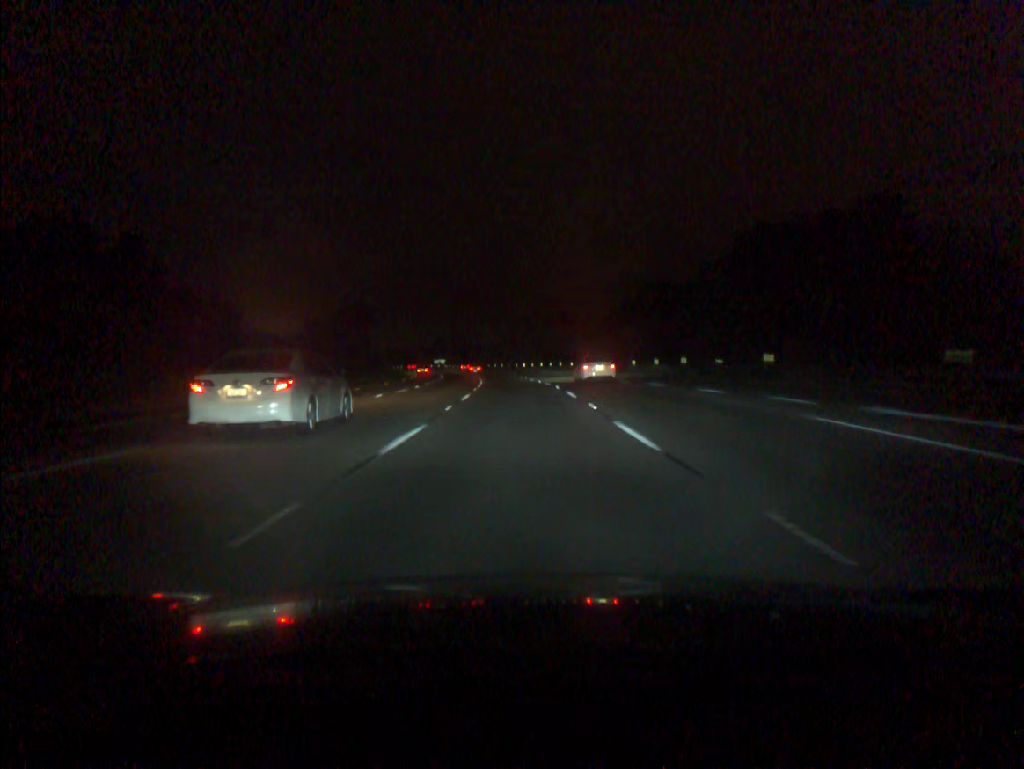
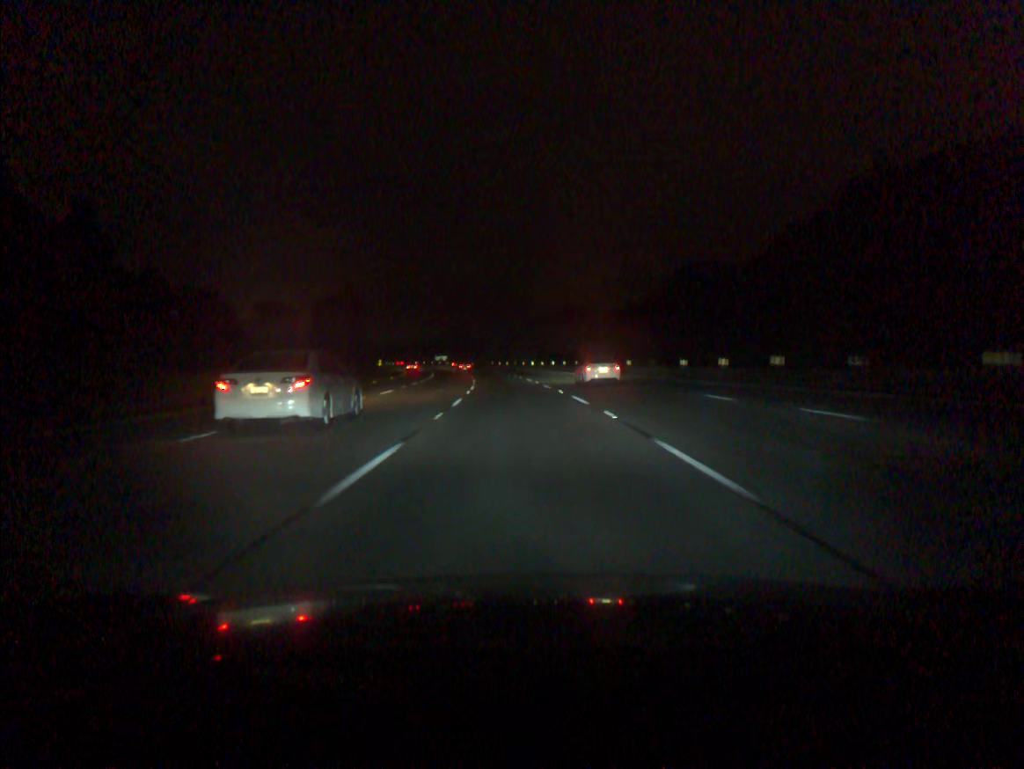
(-0.1, +18.2) m; 0°
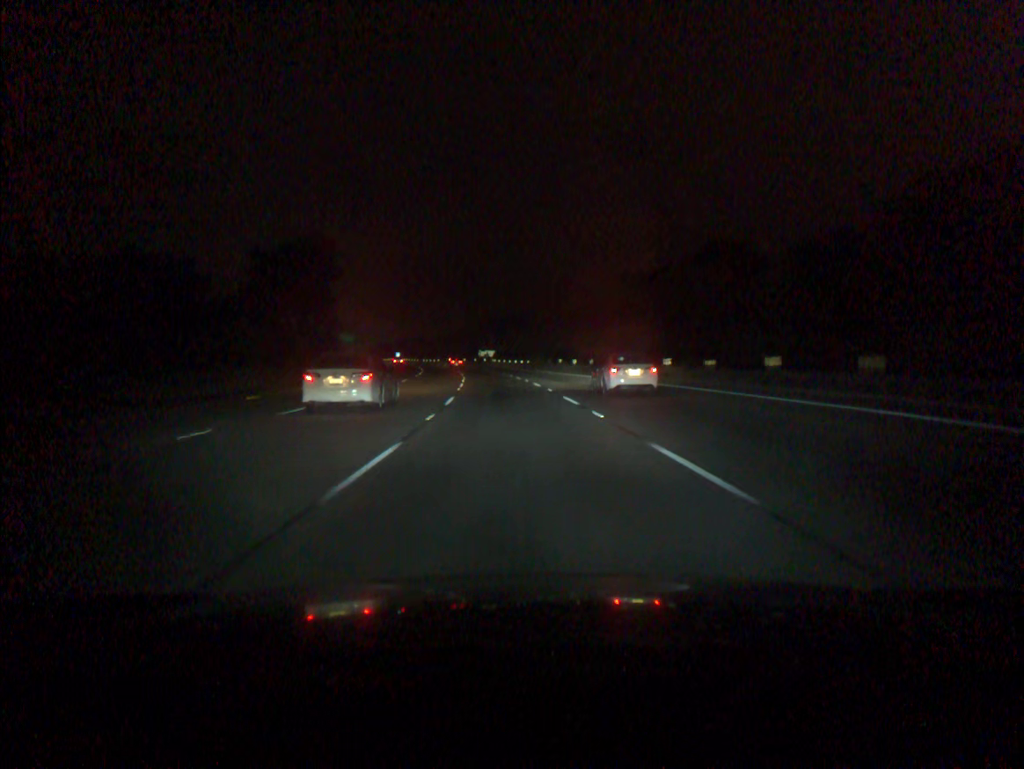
(-2.7, +72.9) m; -5°
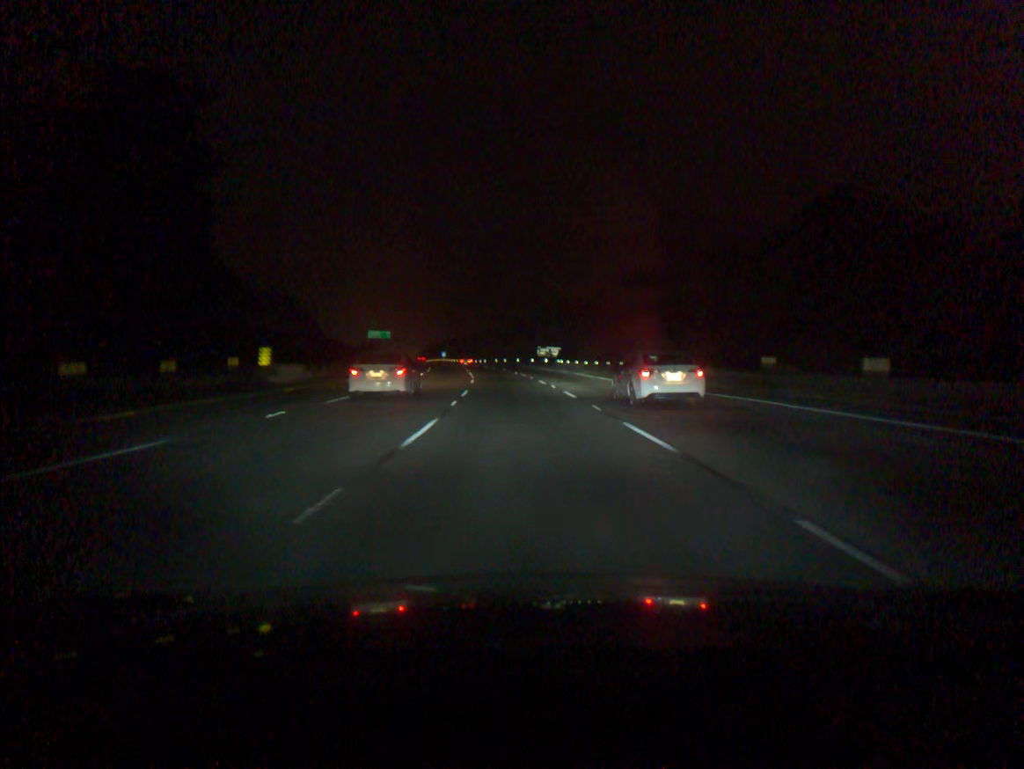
(-2.2, +54.9) m; -5°
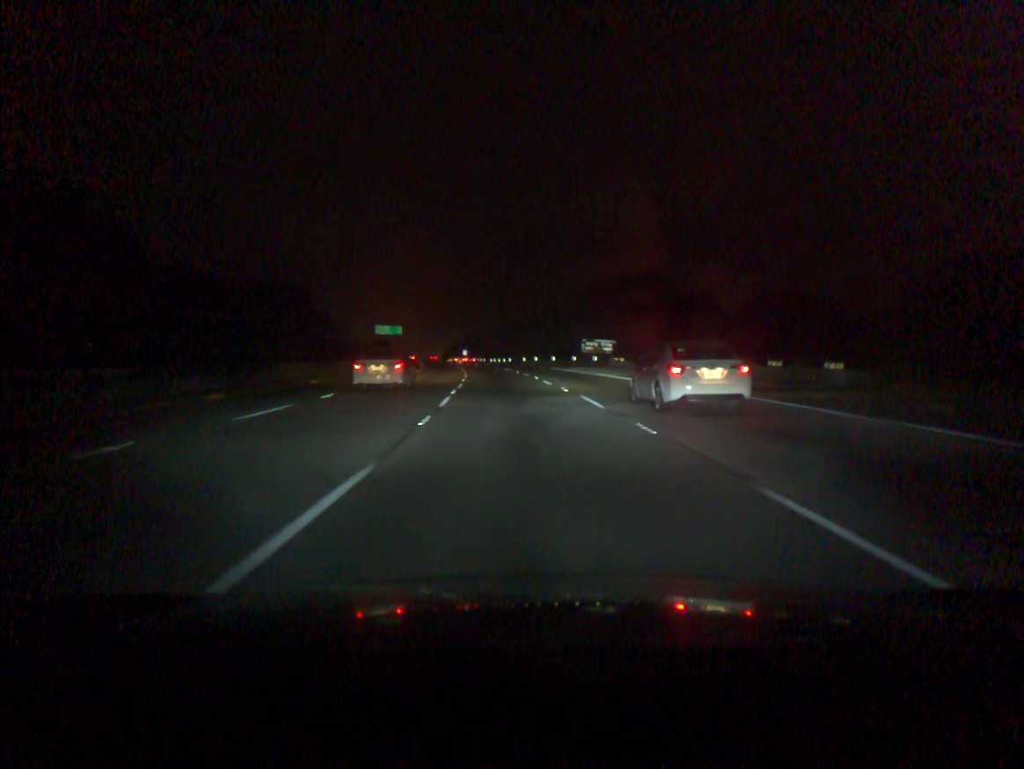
(-0.7, +36.7) m; -2°
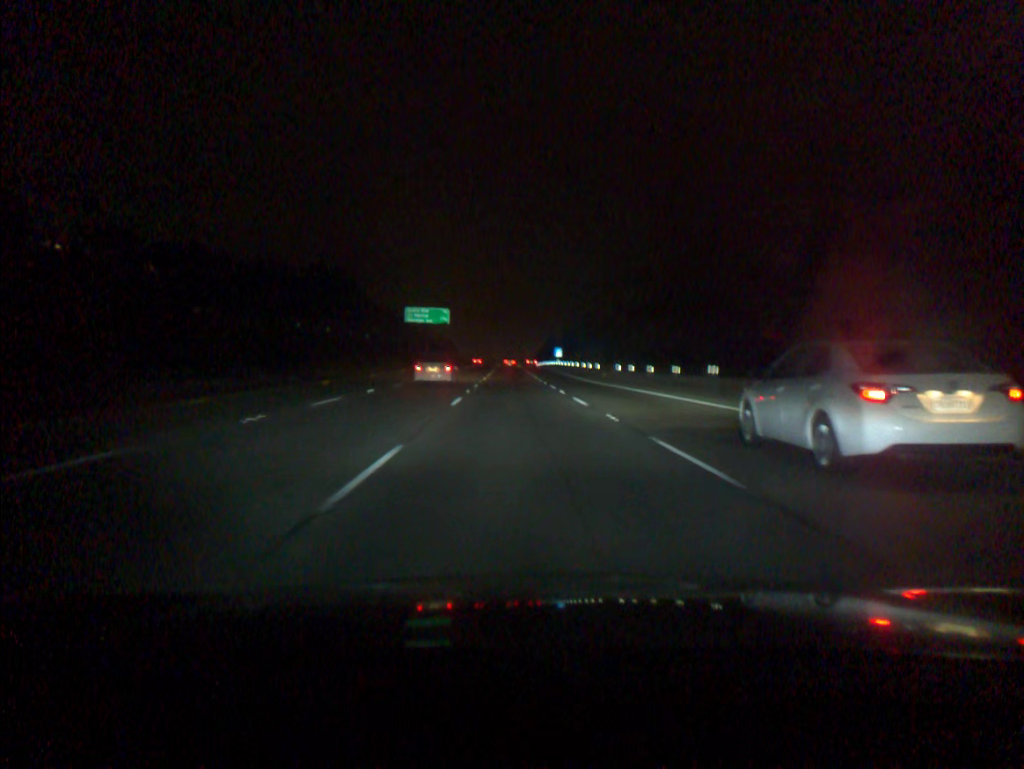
(-5.8, +91.3) m; -7°
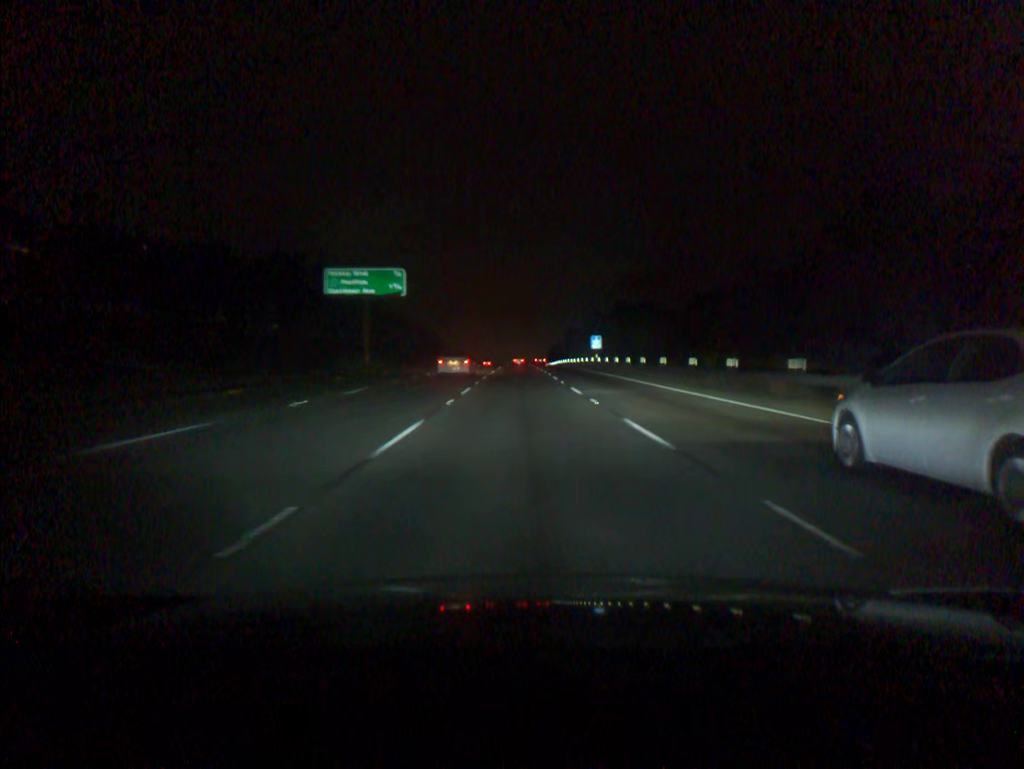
(-0.6, +55.0) m; -1°
